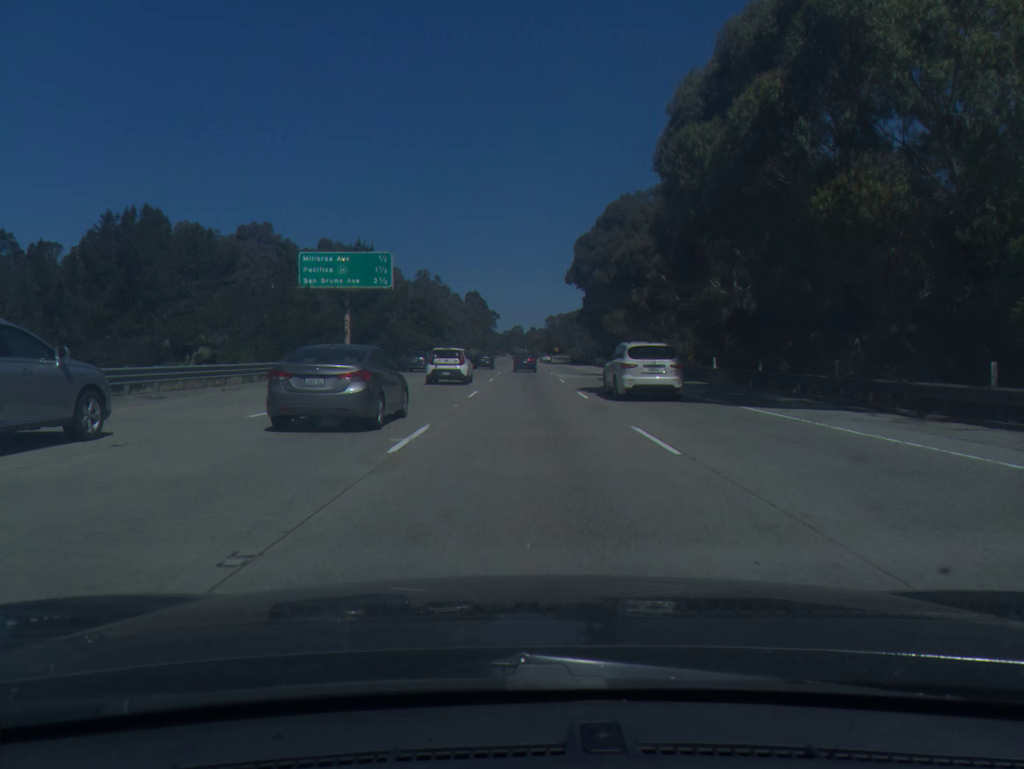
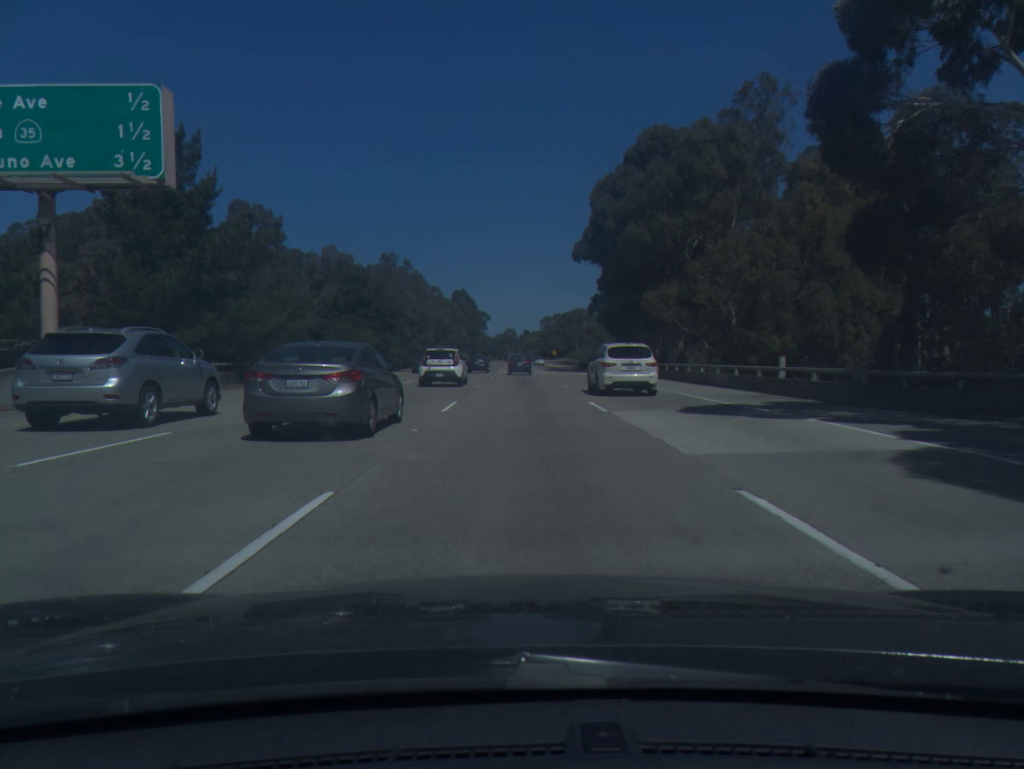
(+0.1, +36.2) m; 0°
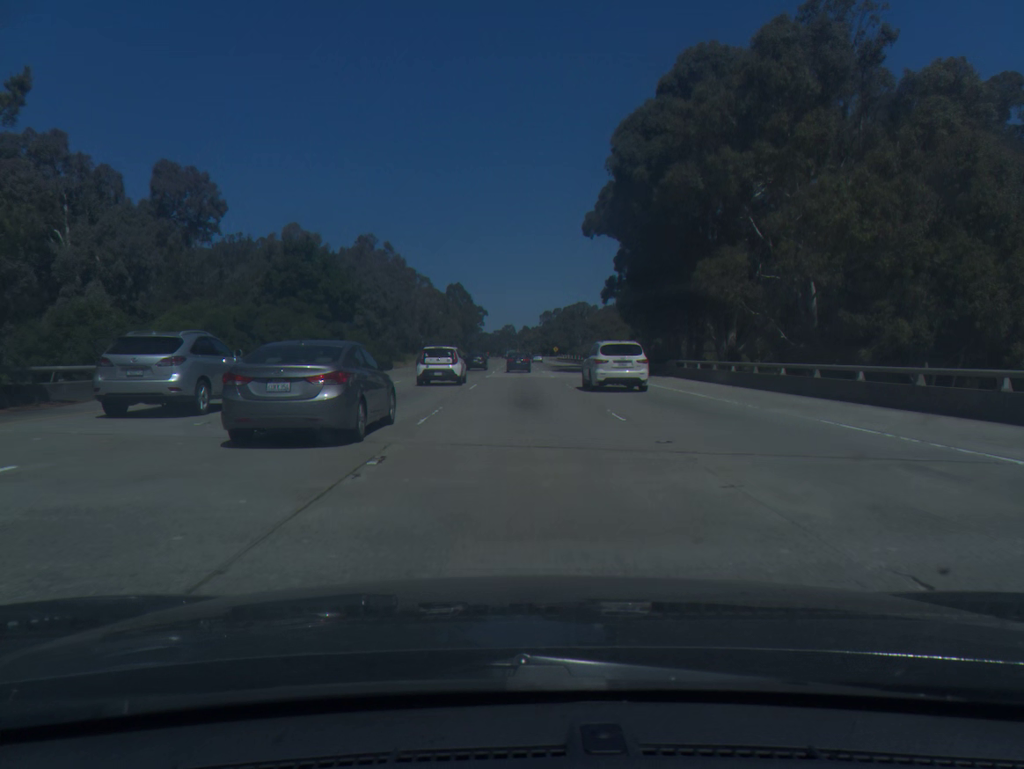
(0.0, +18.2) m; 0°
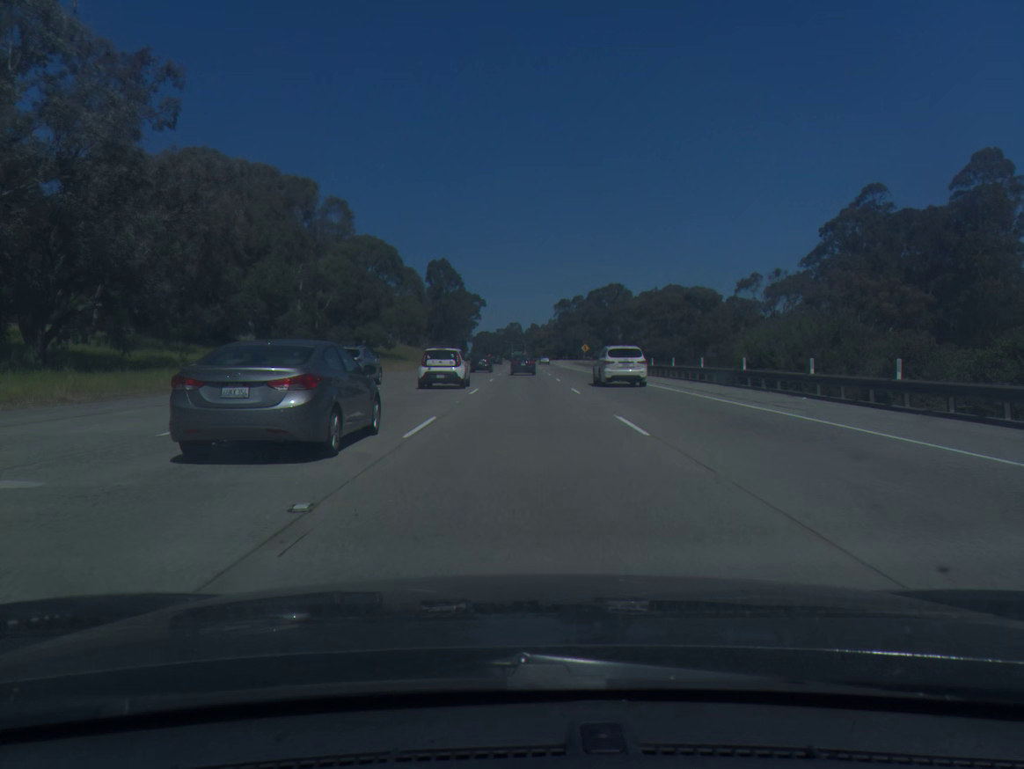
(-0.2, +88.8) m; -1°
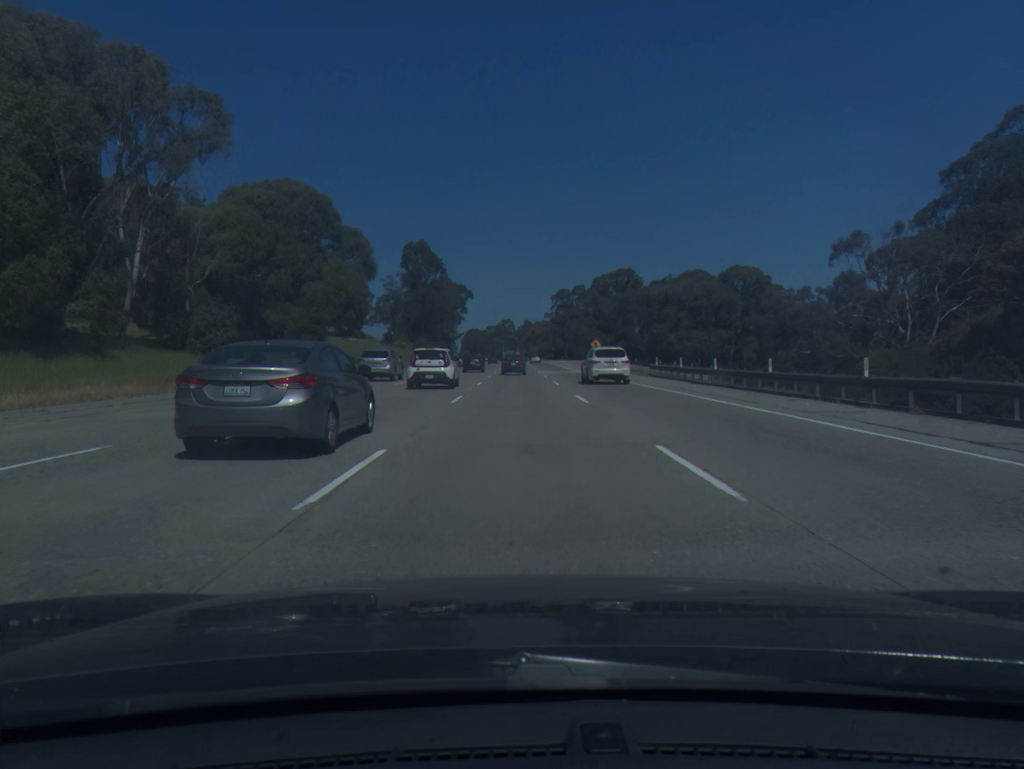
(+0.2, +34.7) m; +1°
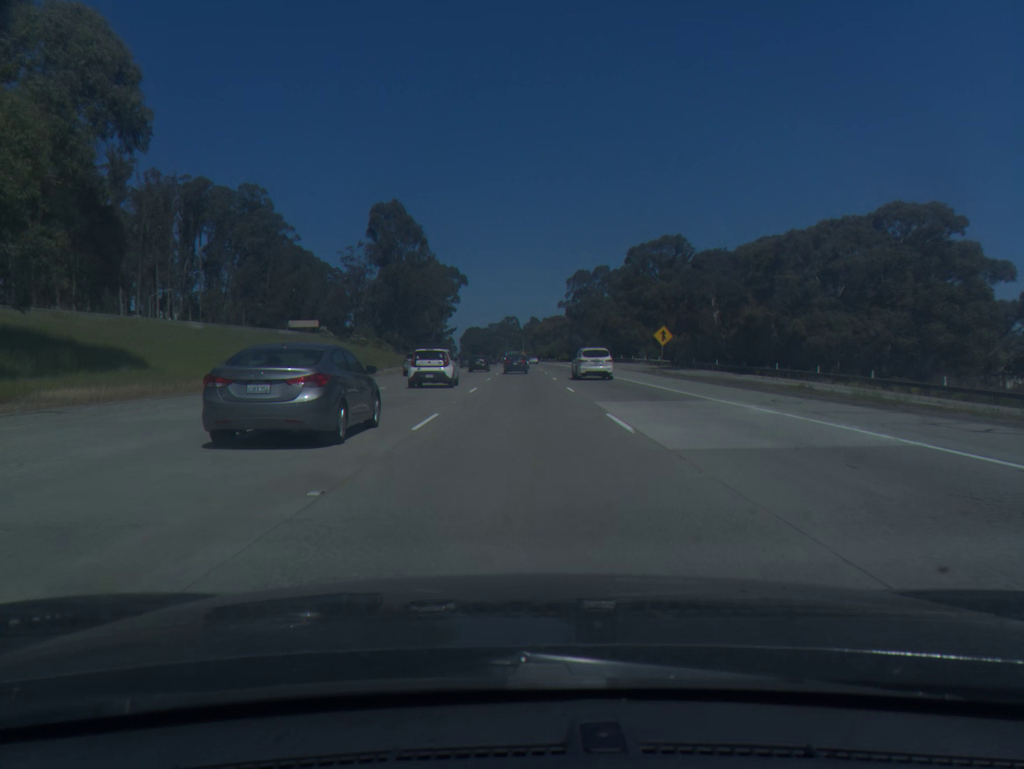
(-0.1, +51.9) m; 0°
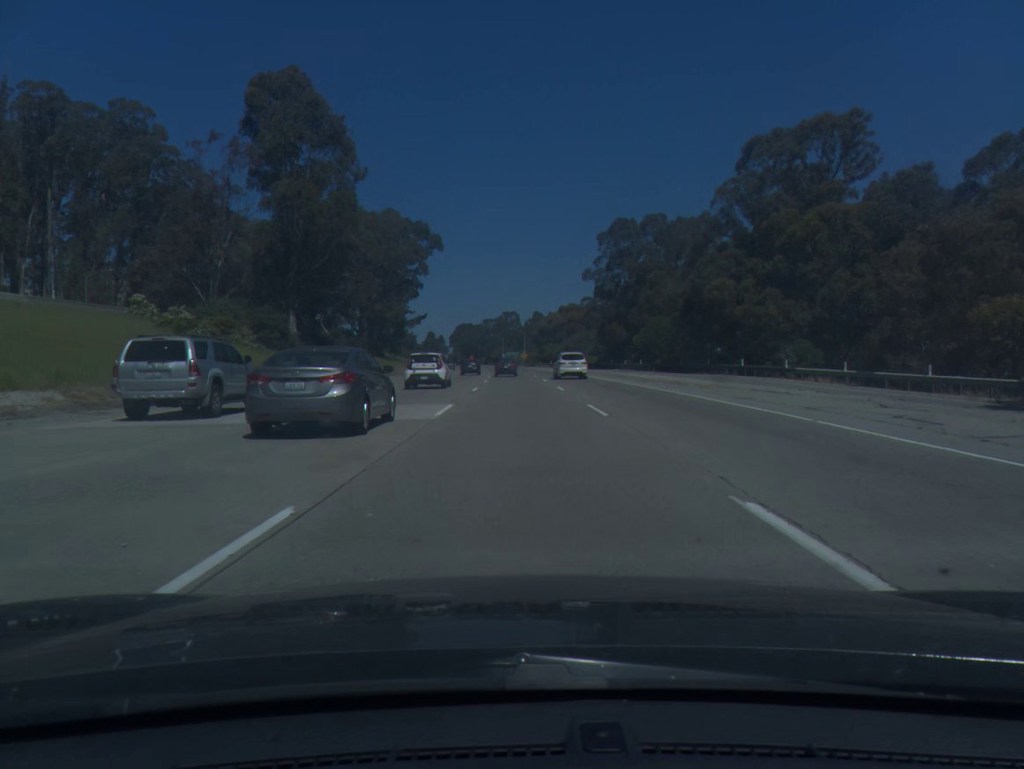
(+0.2, +69.2) m; 0°
